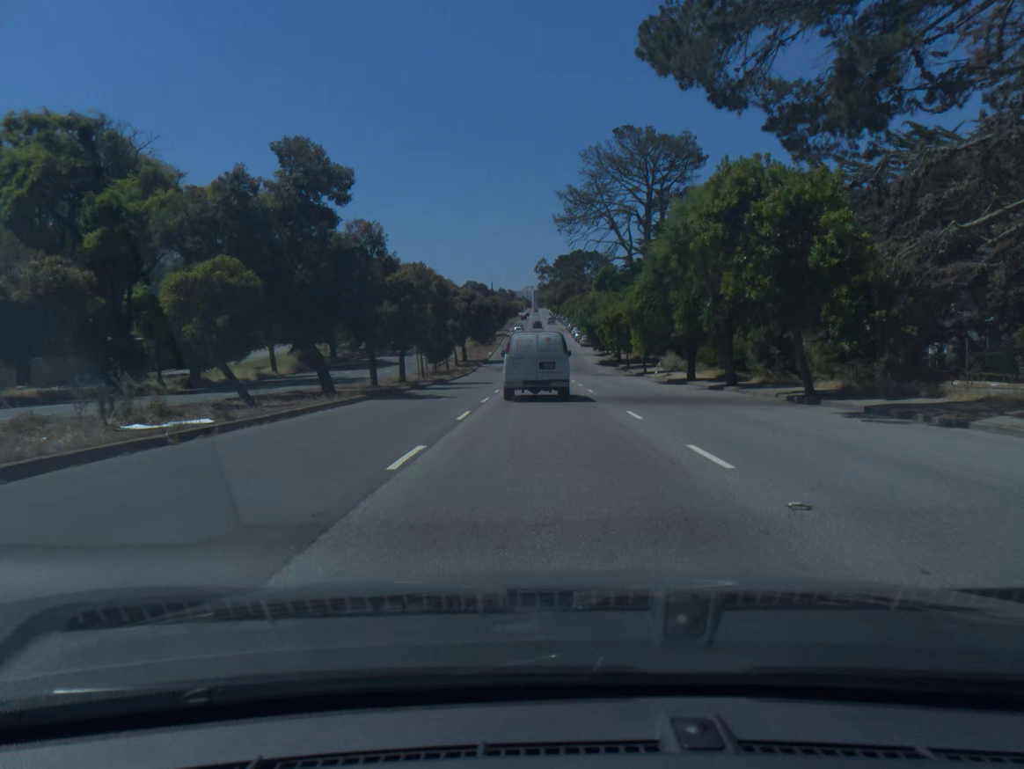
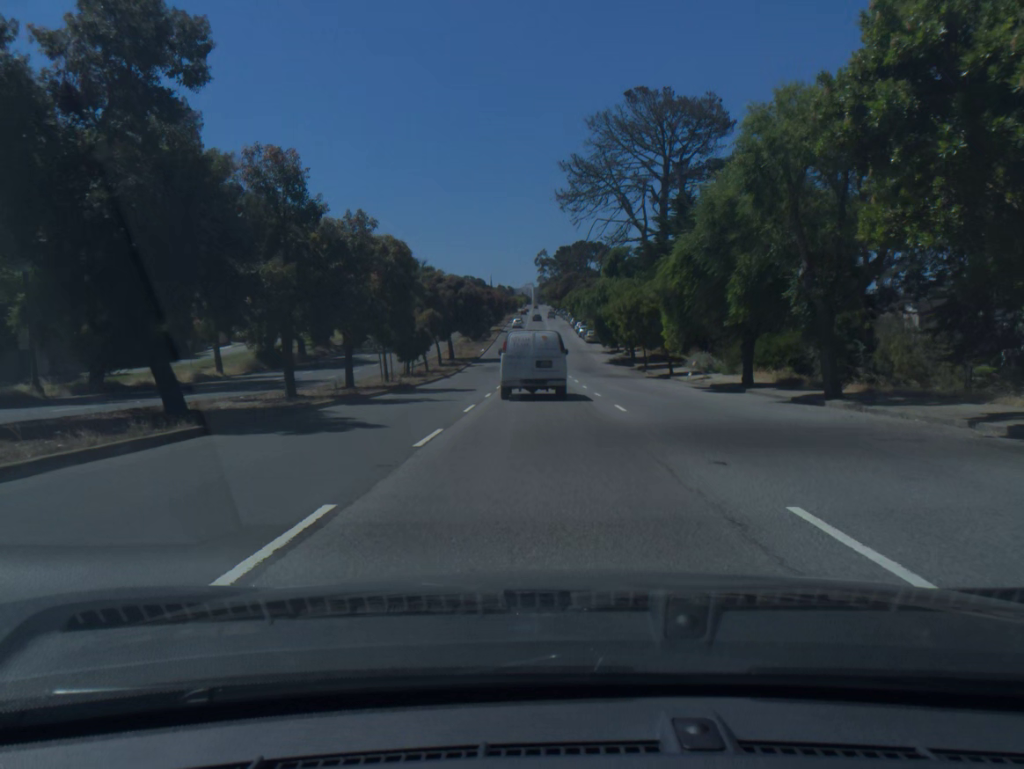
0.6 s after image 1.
(0.0, +11.9) m; 0°
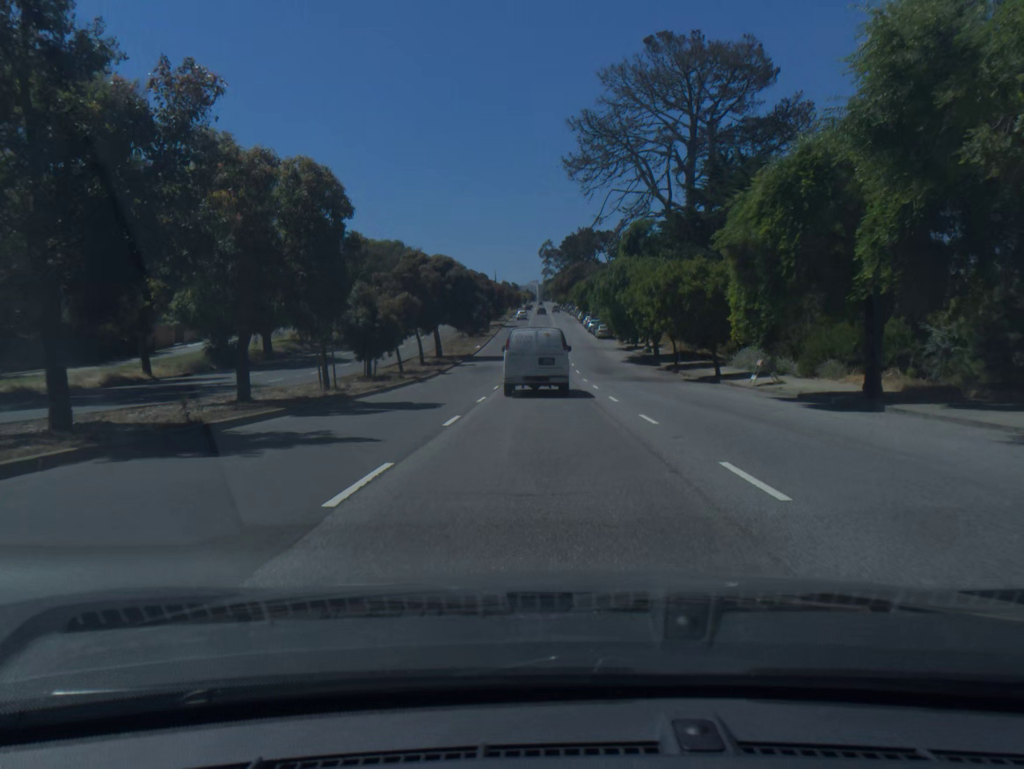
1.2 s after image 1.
(0.0, +12.0) m; 0°
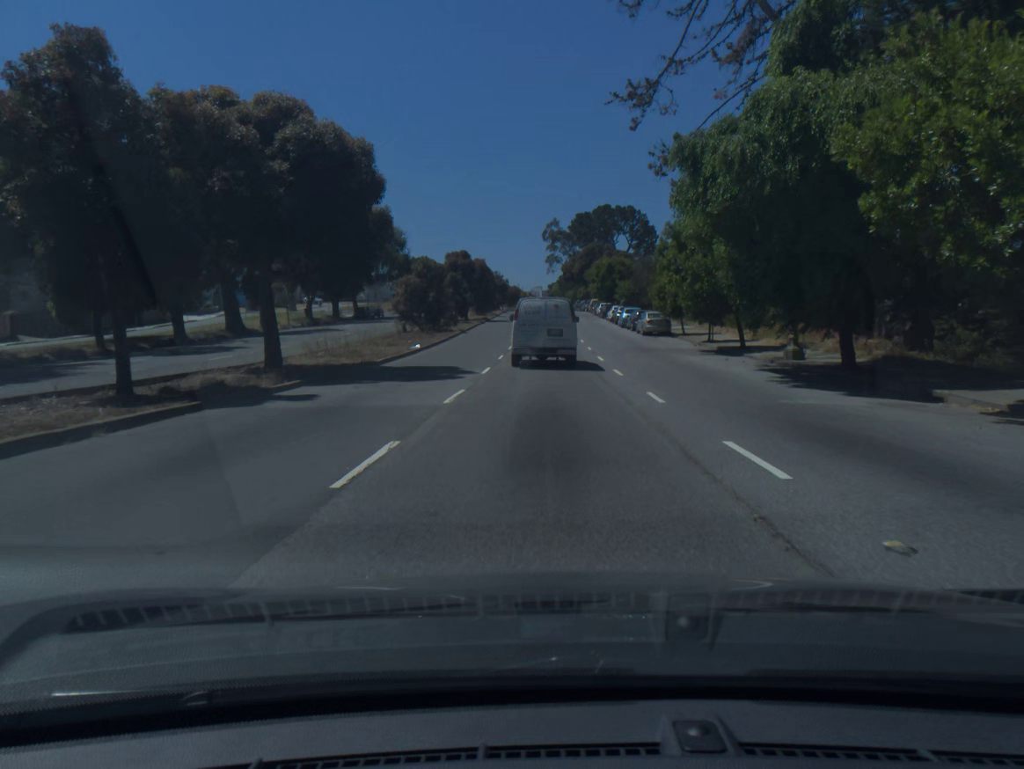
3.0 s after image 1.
(-0.1, +36.2) m; 0°
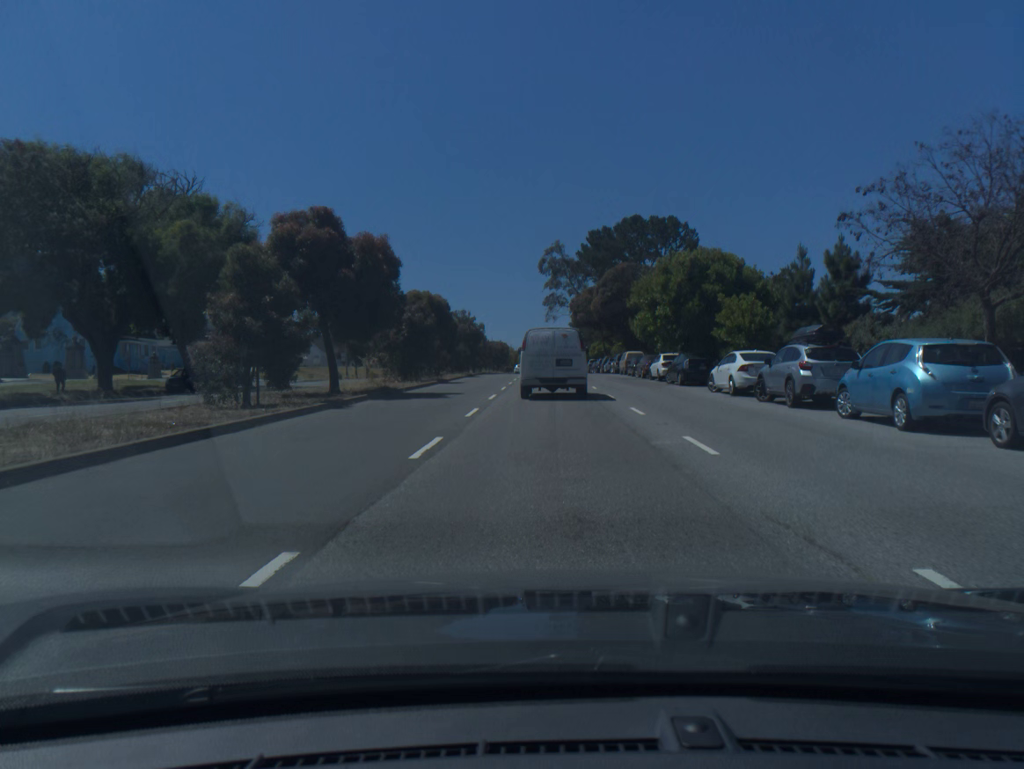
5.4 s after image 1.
(+0.1, +47.5) m; 0°
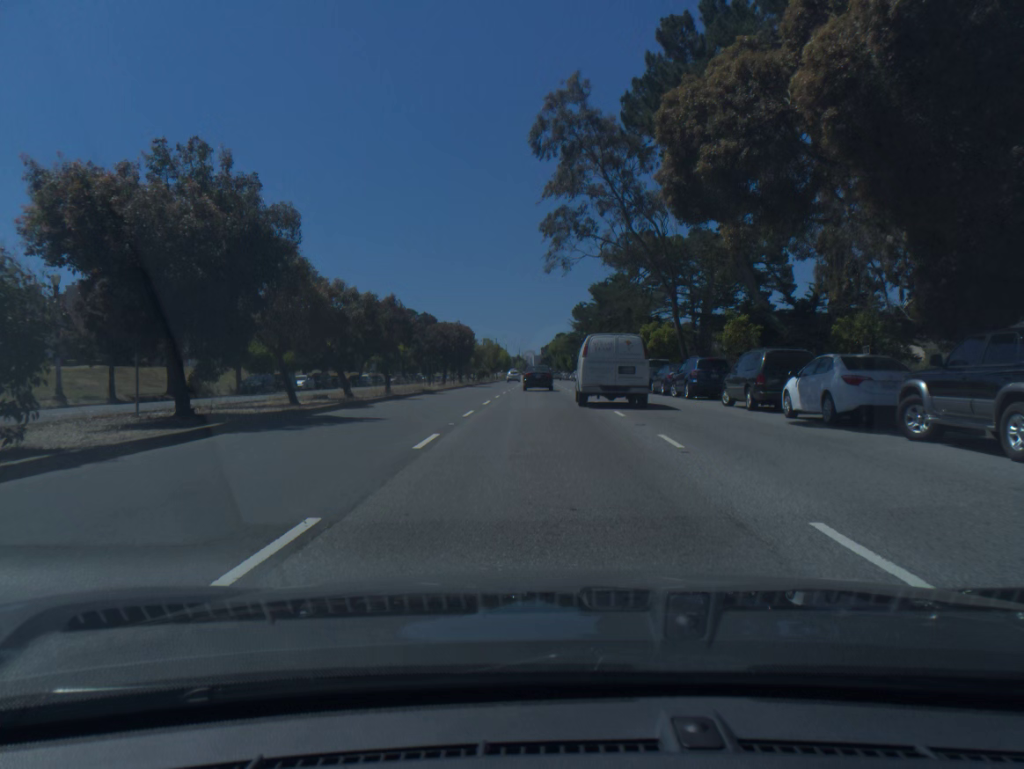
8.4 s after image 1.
(0.0, +56.4) m; 0°
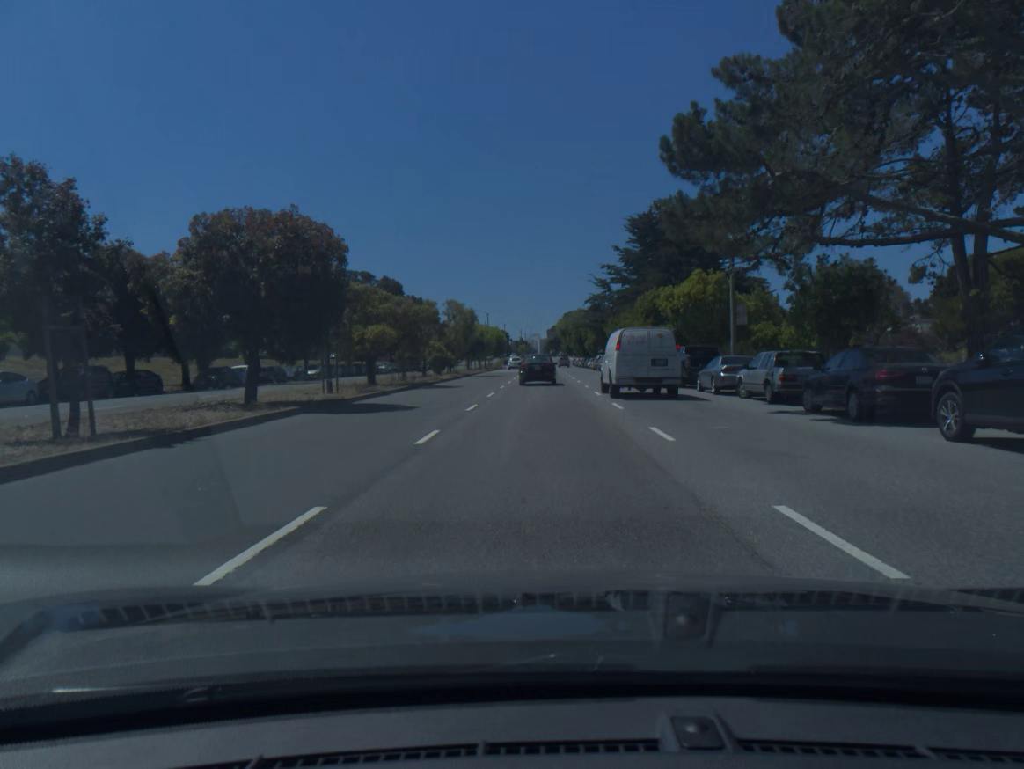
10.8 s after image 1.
(-0.1, +42.5) m; 0°
